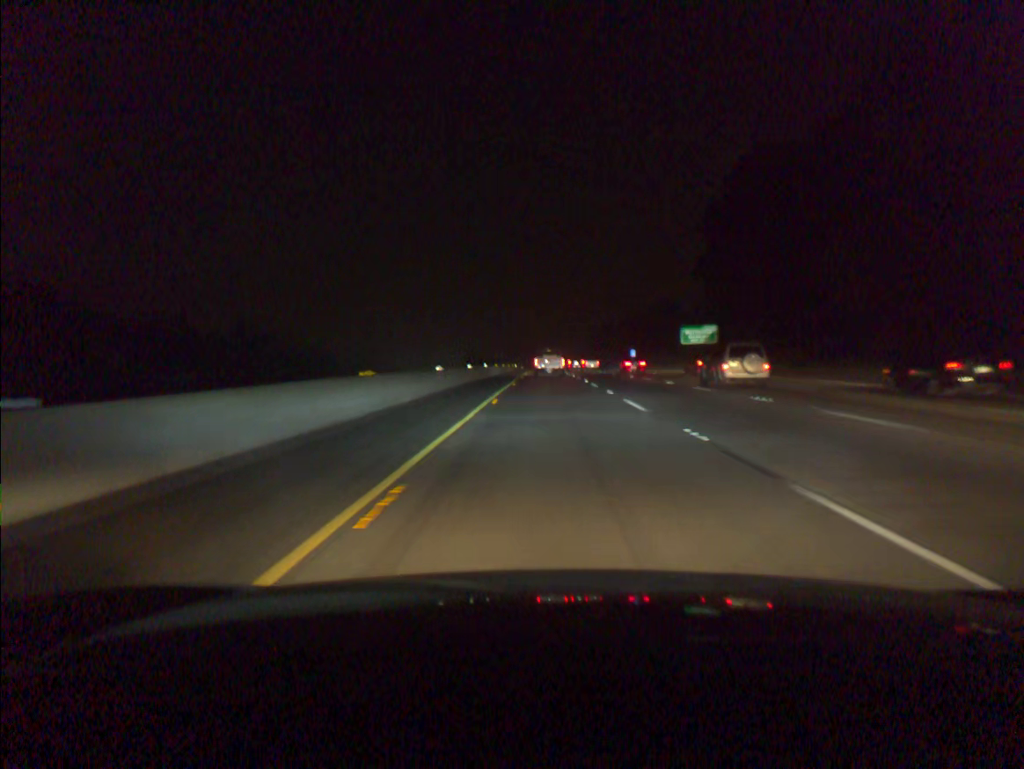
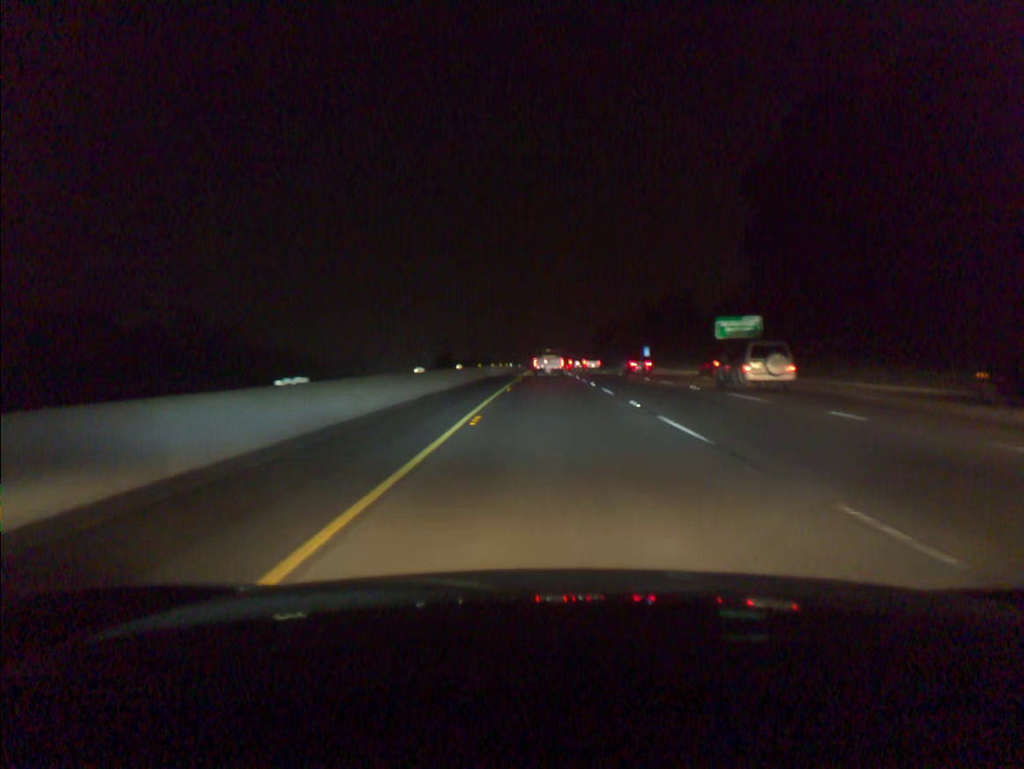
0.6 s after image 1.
(0.0, +21.1) m; 0°
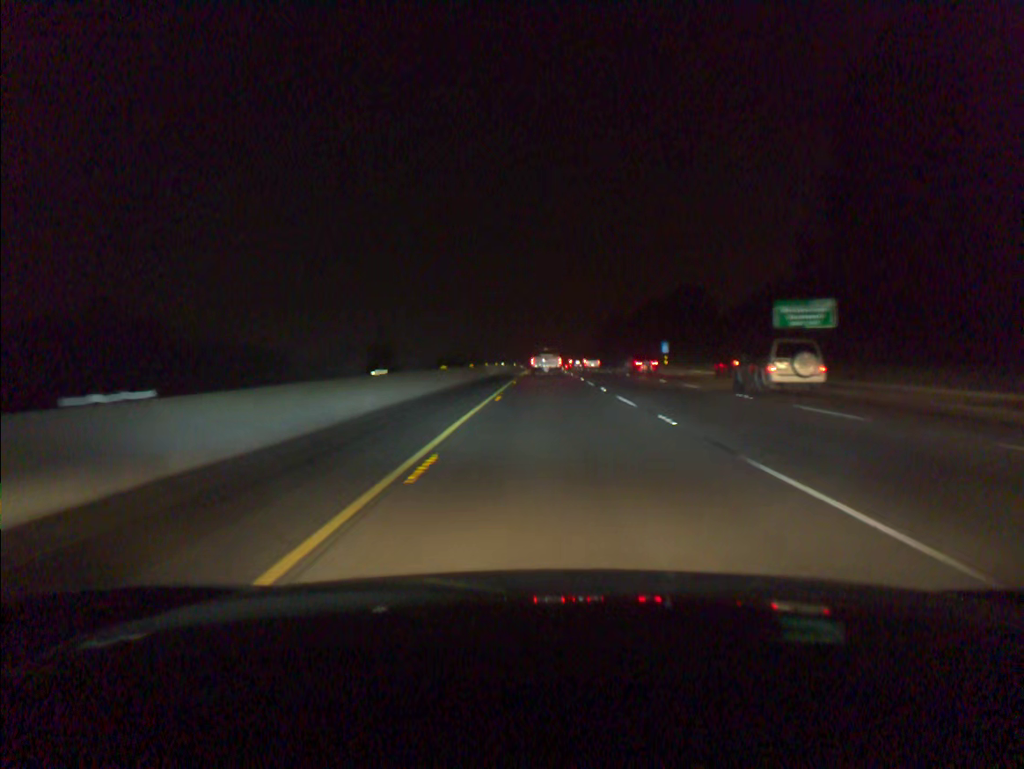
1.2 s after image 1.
(0.0, +21.1) m; 0°
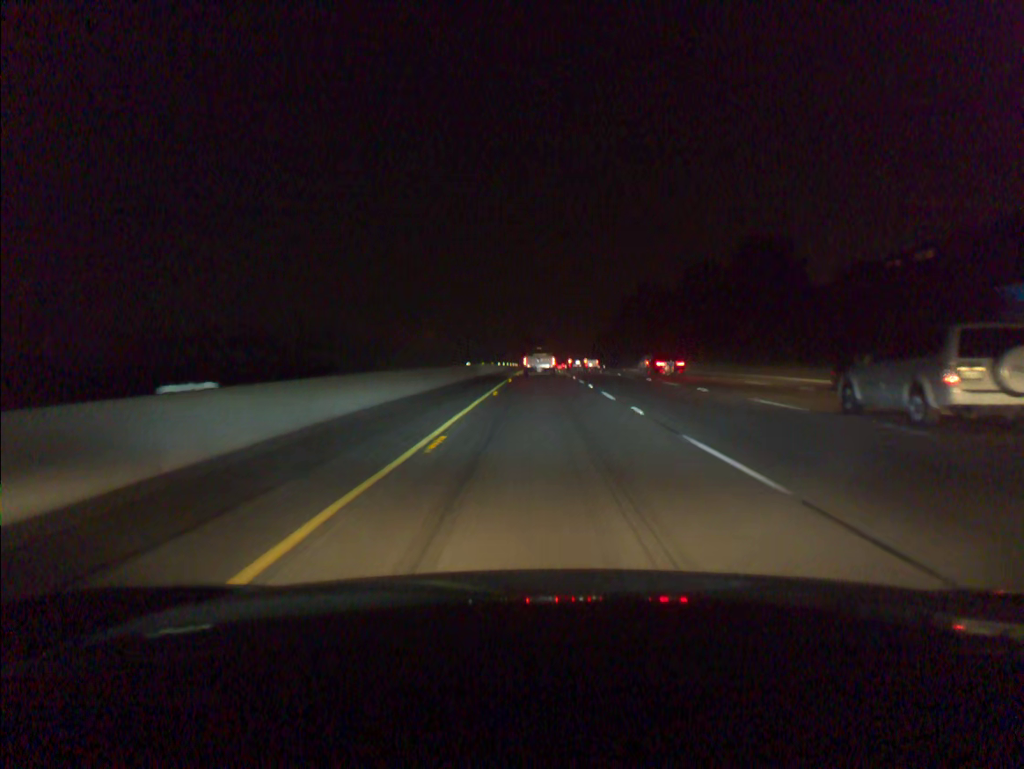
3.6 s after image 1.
(+0.2, +85.2) m; 0°
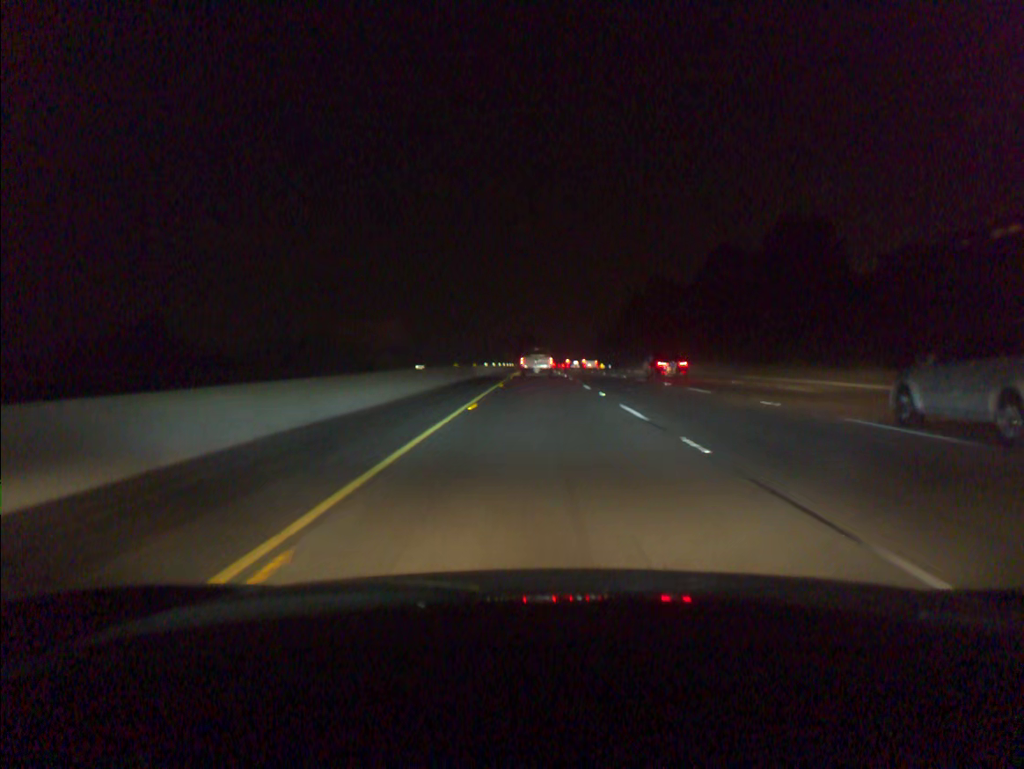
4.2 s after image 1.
(0.0, +21.6) m; 0°
